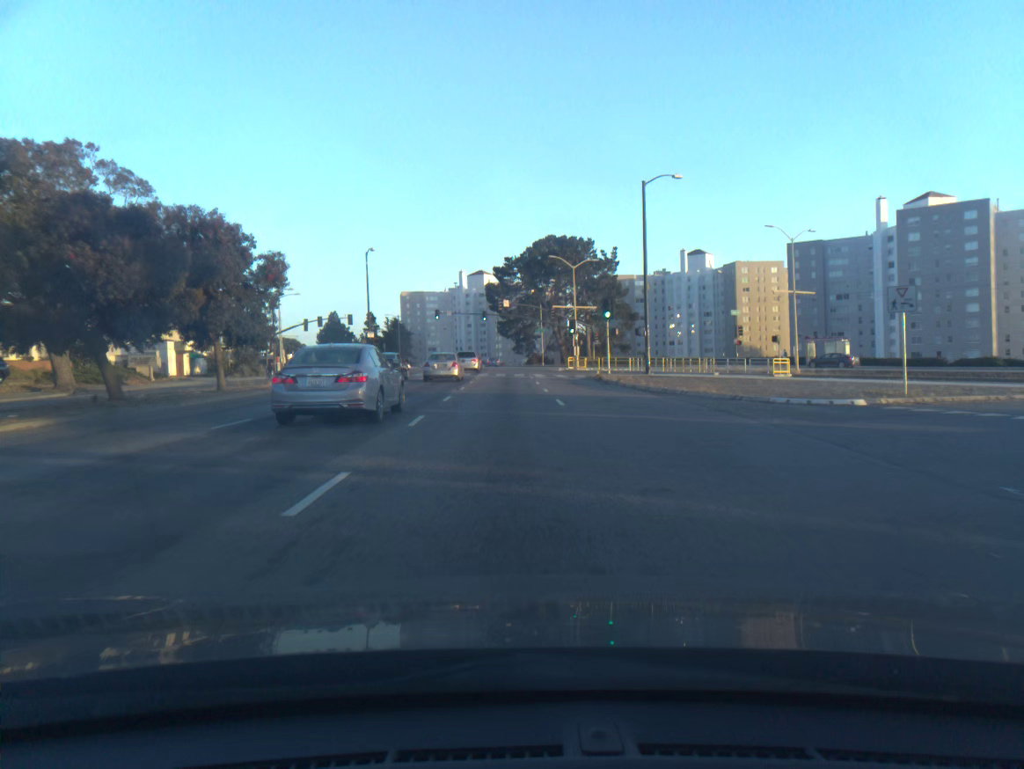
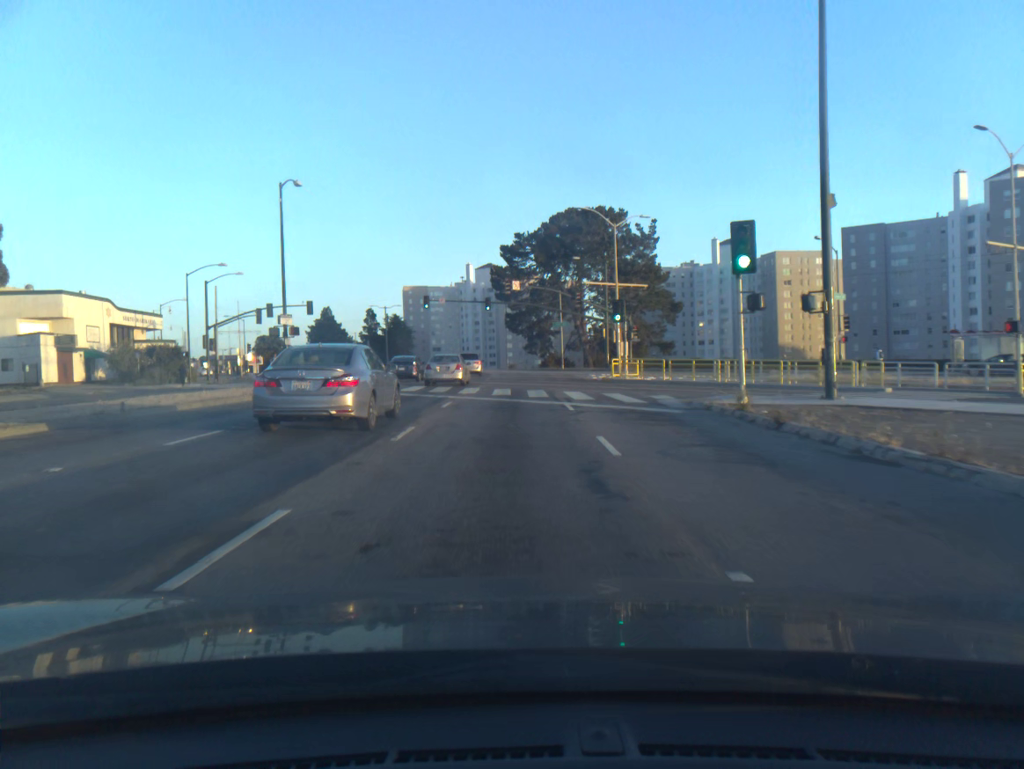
(-0.2, +24.8) m; -1°
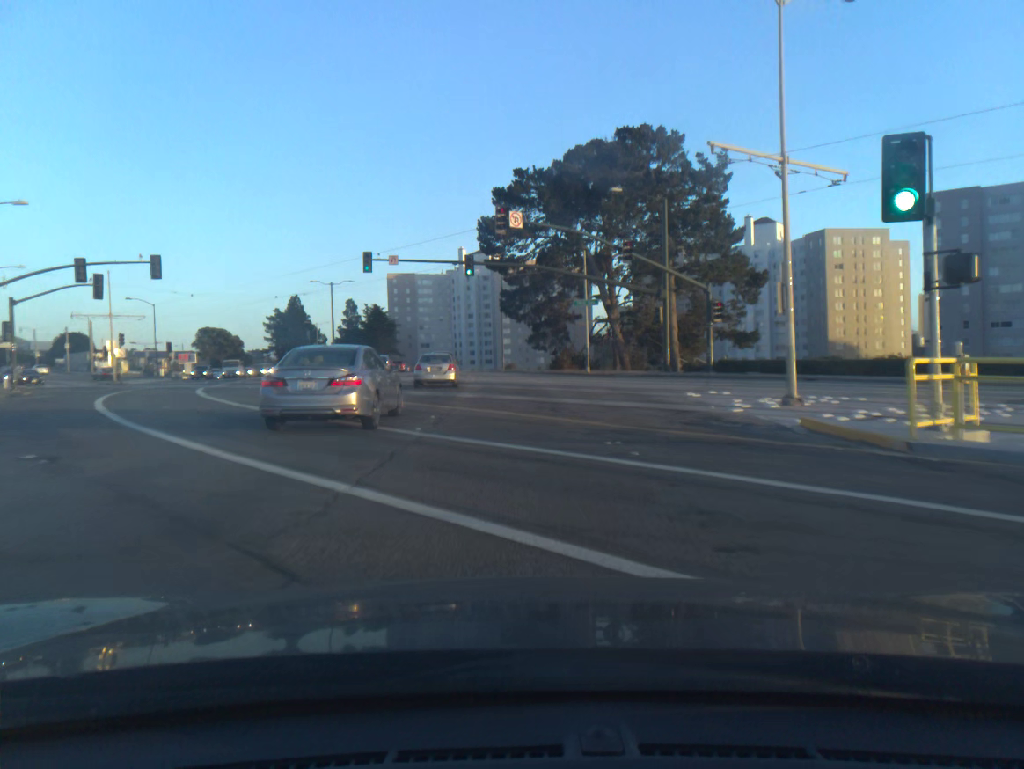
(-0.1, +32.6) m; 0°
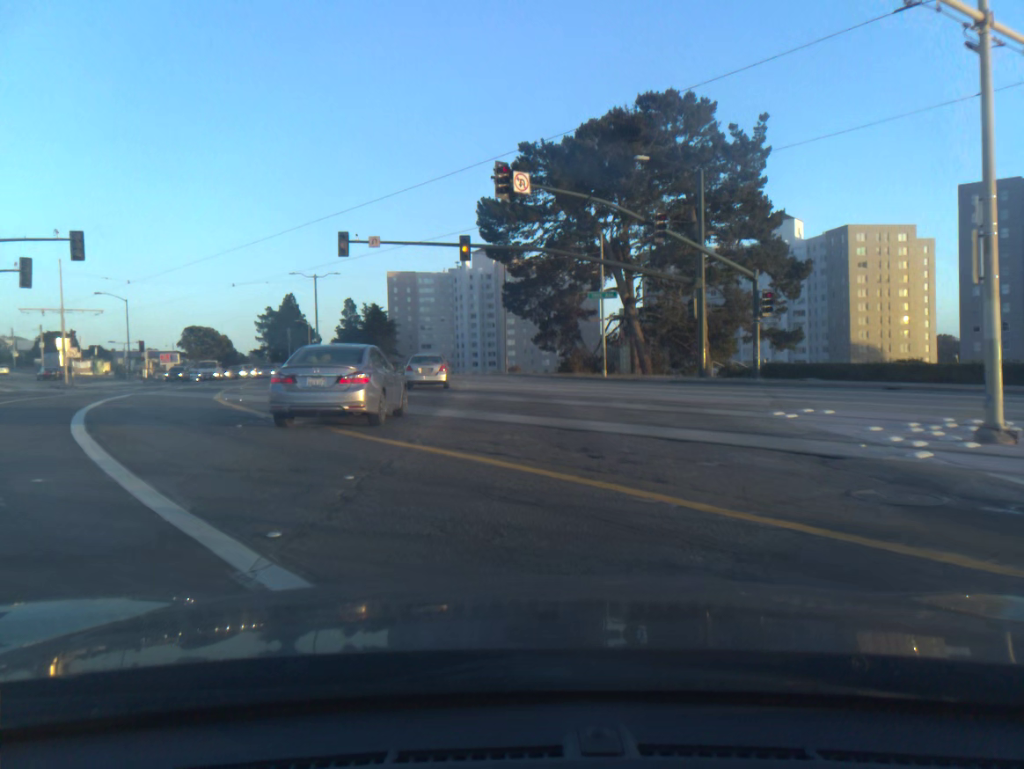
(-0.1, +8.1) m; -1°
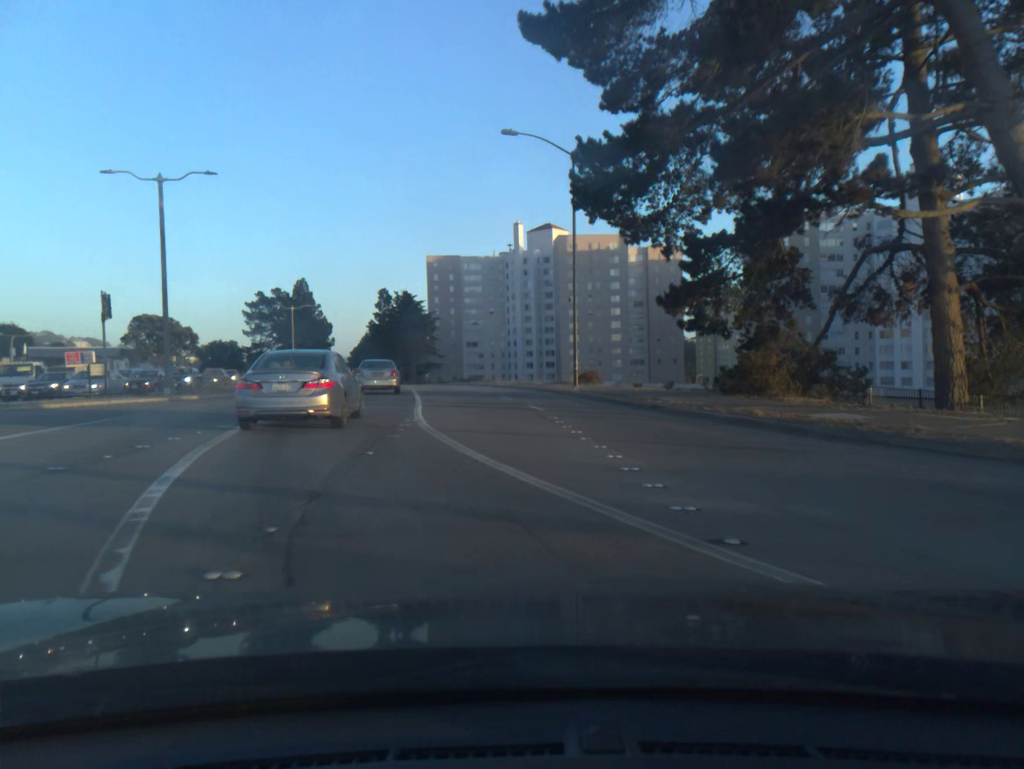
(-0.8, +40.9) m; -4°
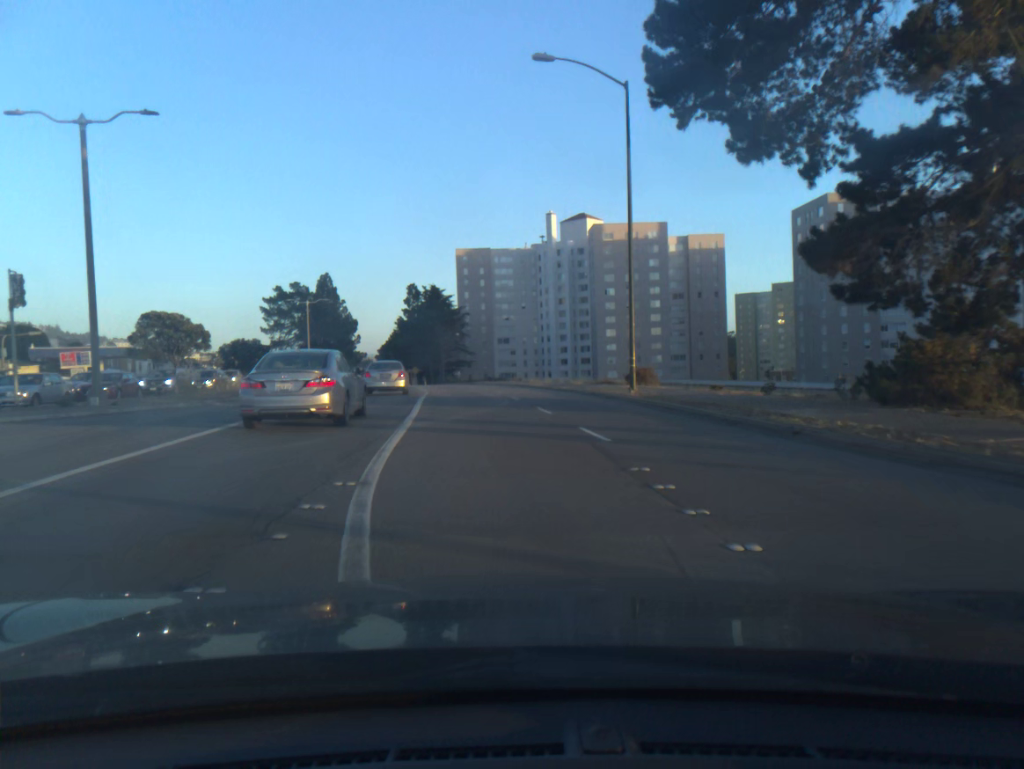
(-0.2, +8.6) m; -2°
